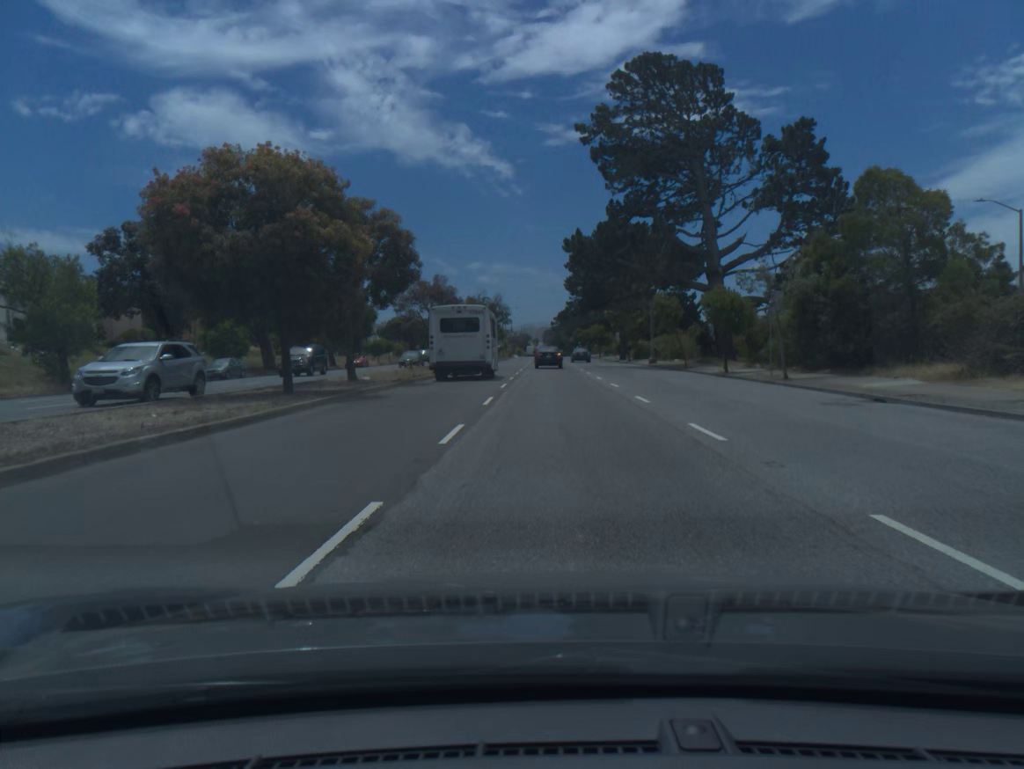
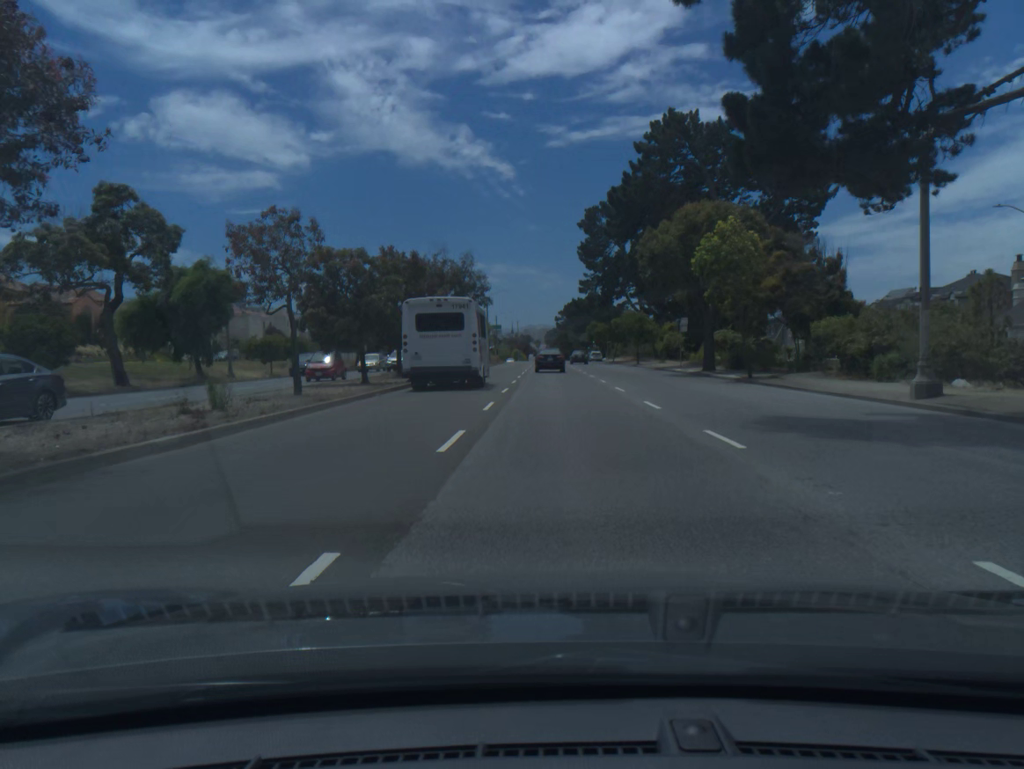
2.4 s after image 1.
(-0.1, +44.6) m; 0°
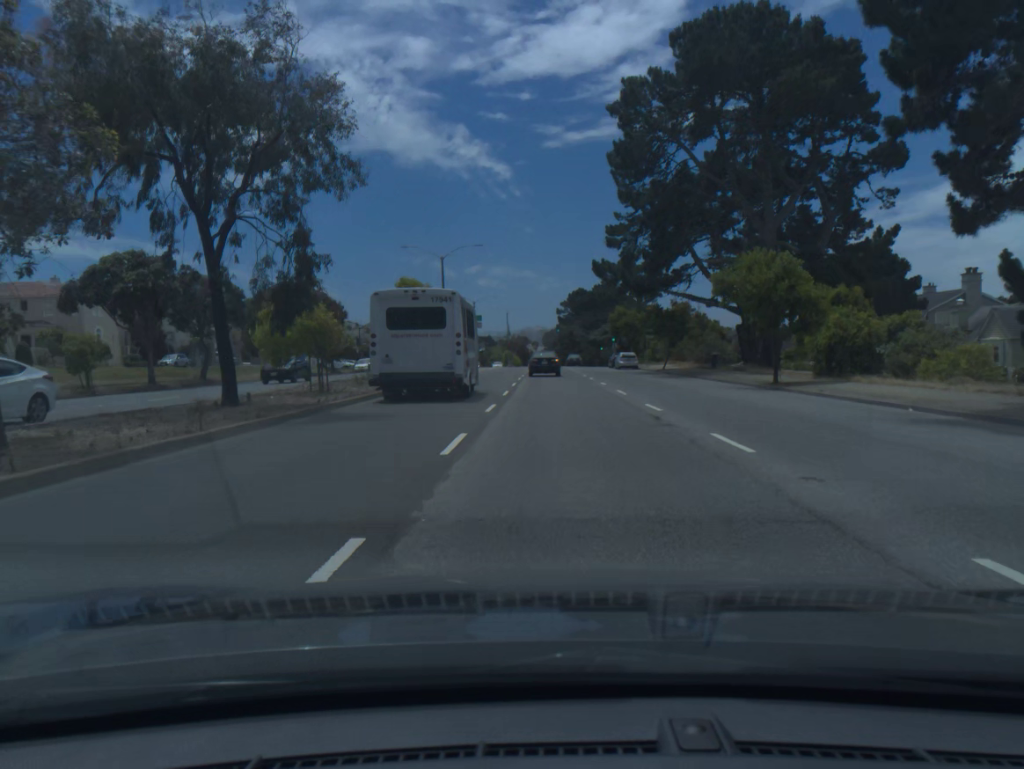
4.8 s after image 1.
(0.0, +43.7) m; 0°
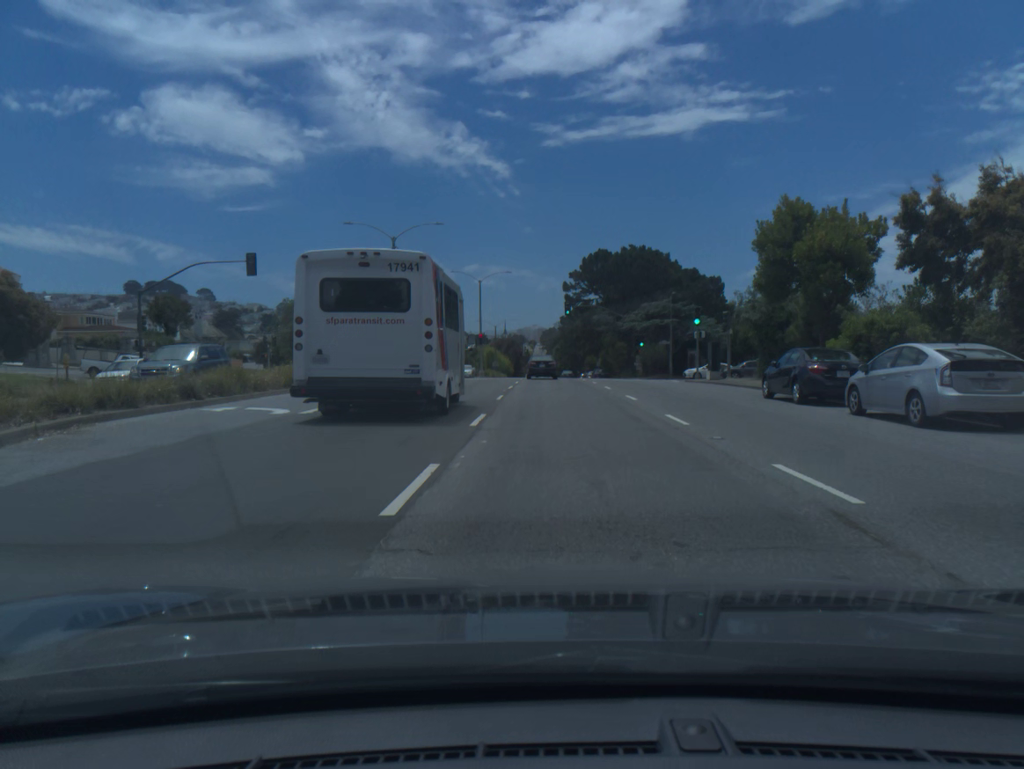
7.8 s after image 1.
(-0.1, +54.3) m; 0°
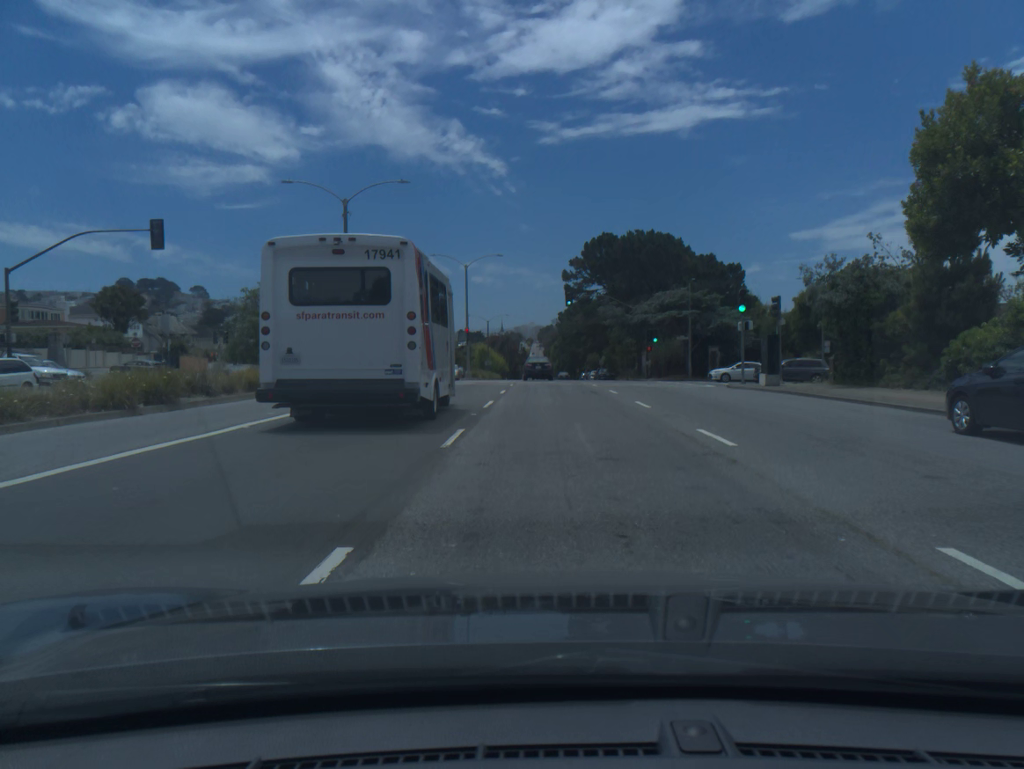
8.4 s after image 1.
(0.0, +10.8) m; 0°
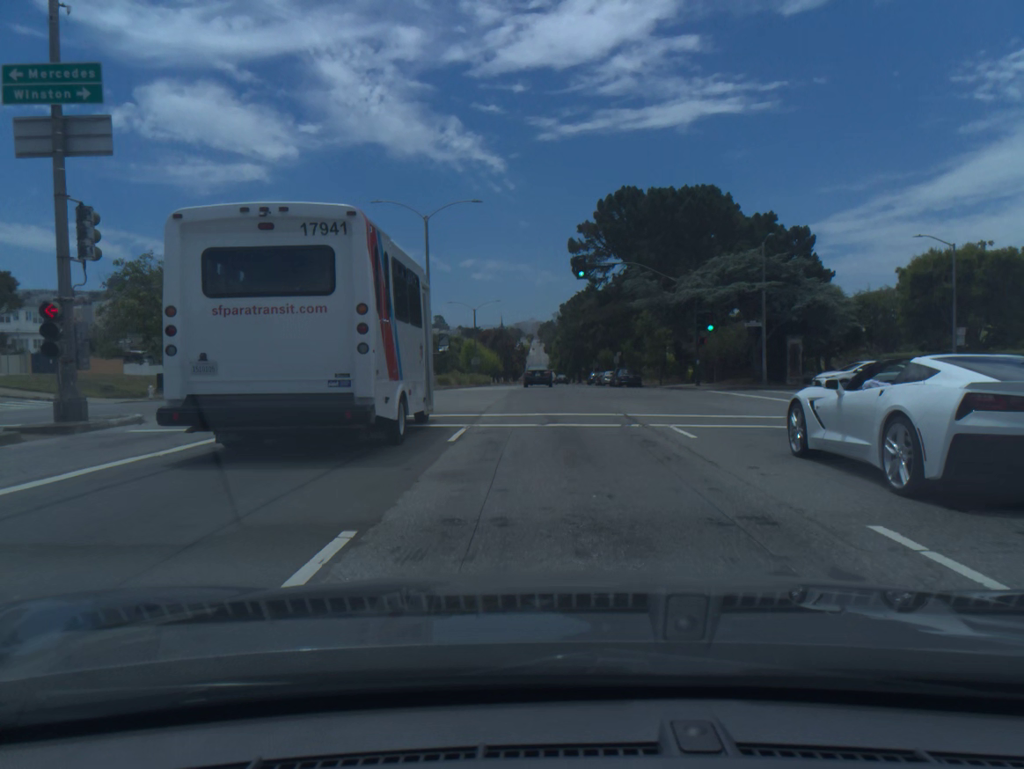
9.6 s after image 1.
(0.0, +21.5) m; 0°
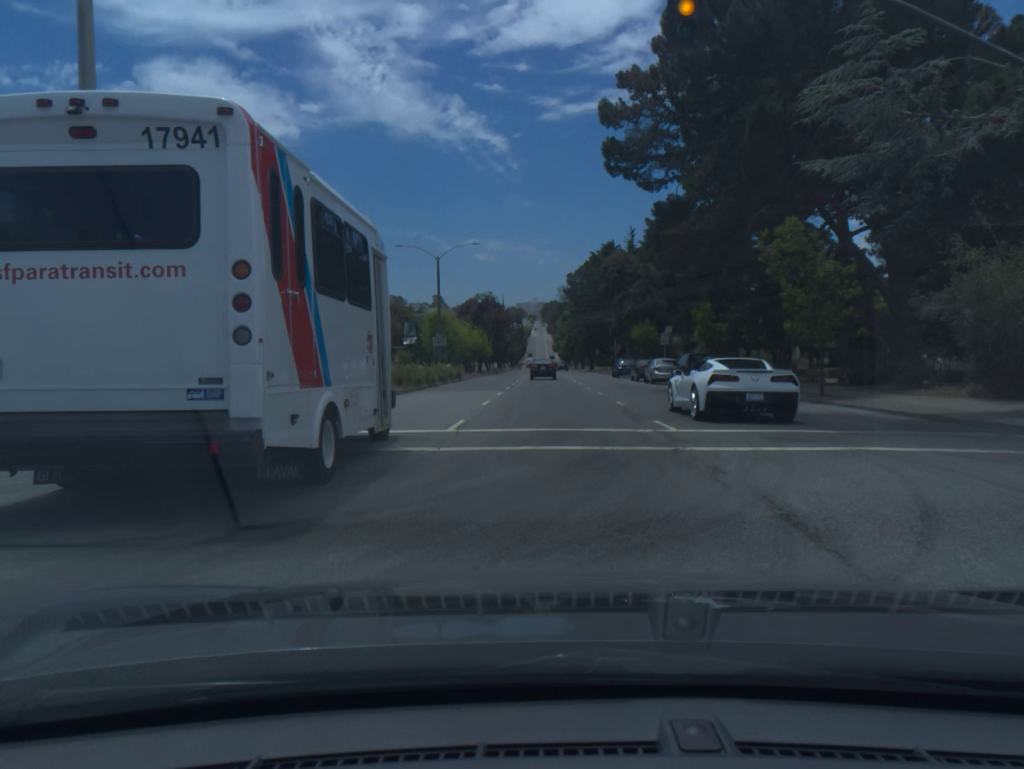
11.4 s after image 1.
(-0.1, +31.9) m; 0°
